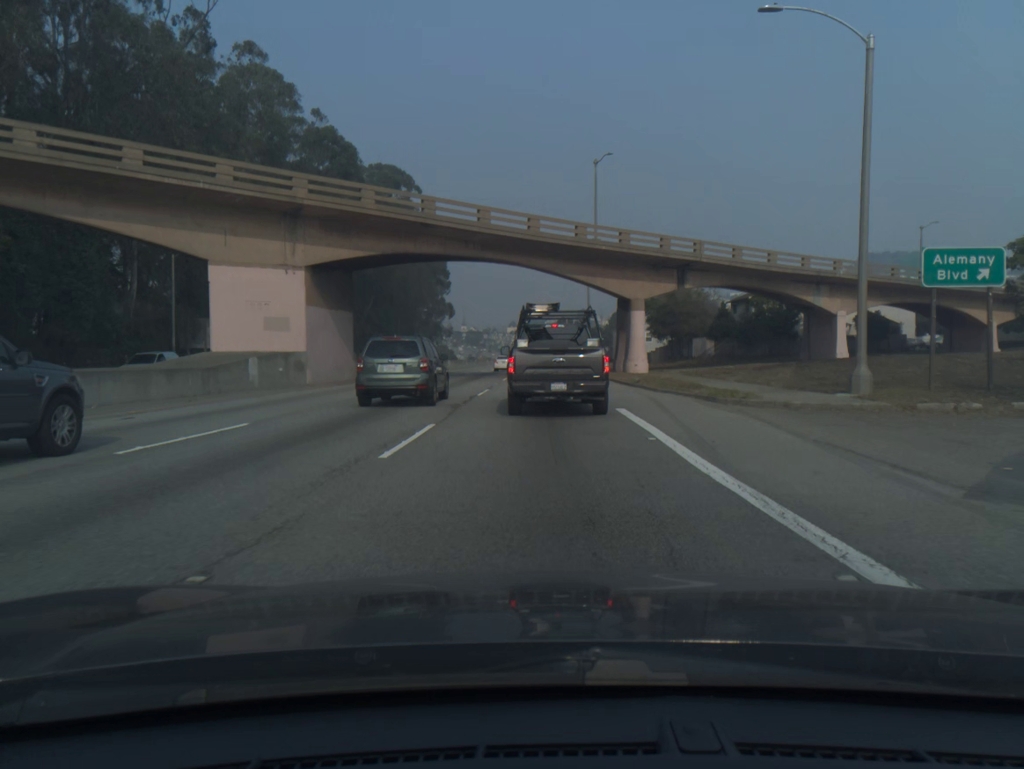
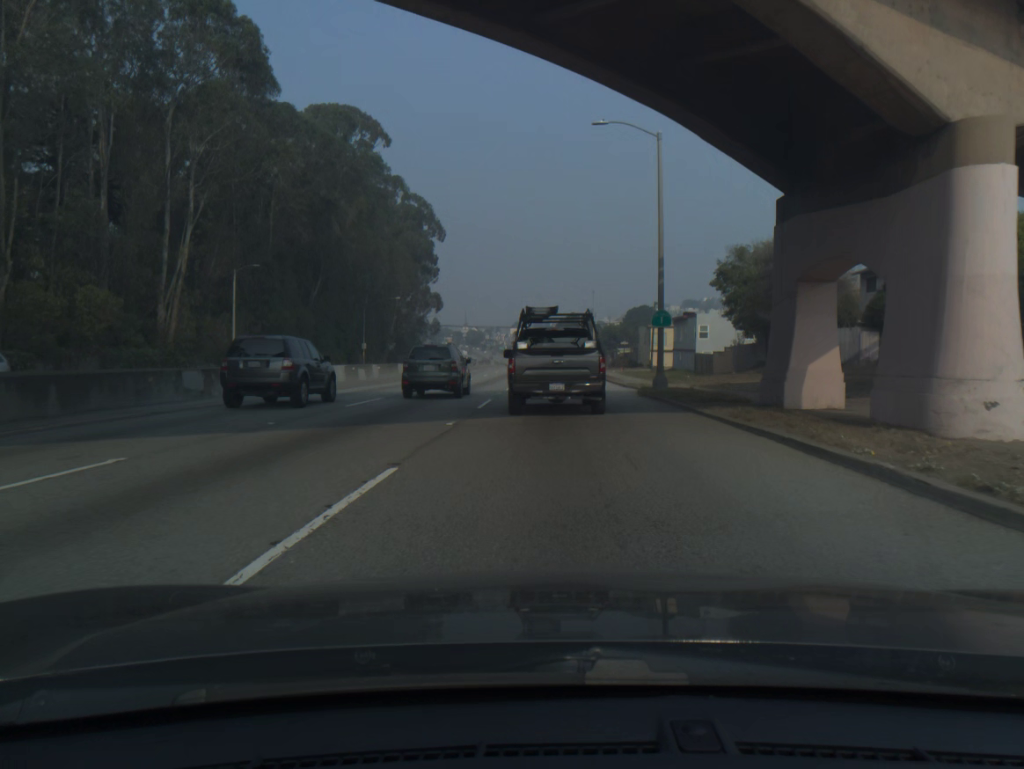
(-0.1, +34.3) m; 0°
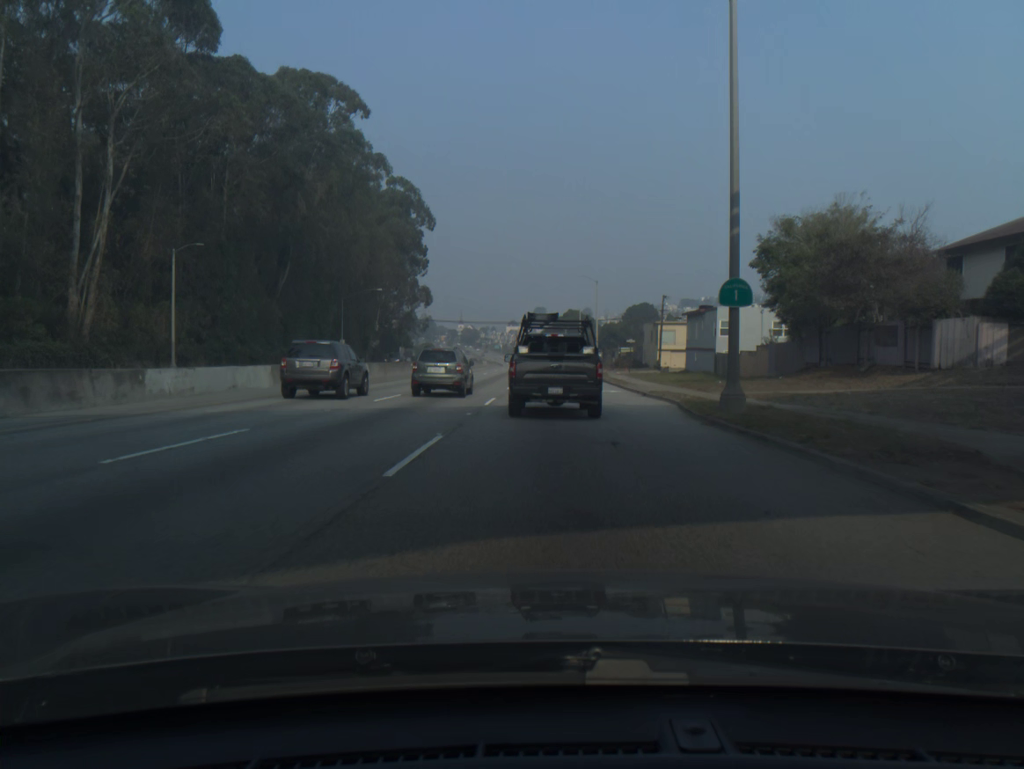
(0.0, +10.9) m; 0°
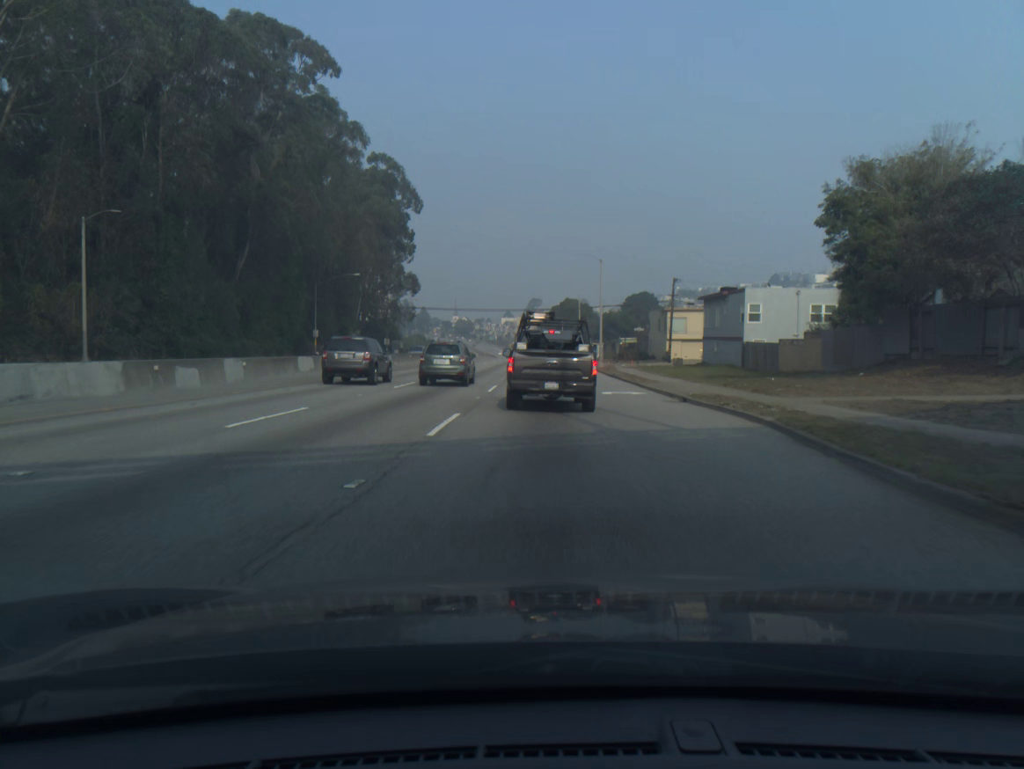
(0.0, +10.7) m; 0°
